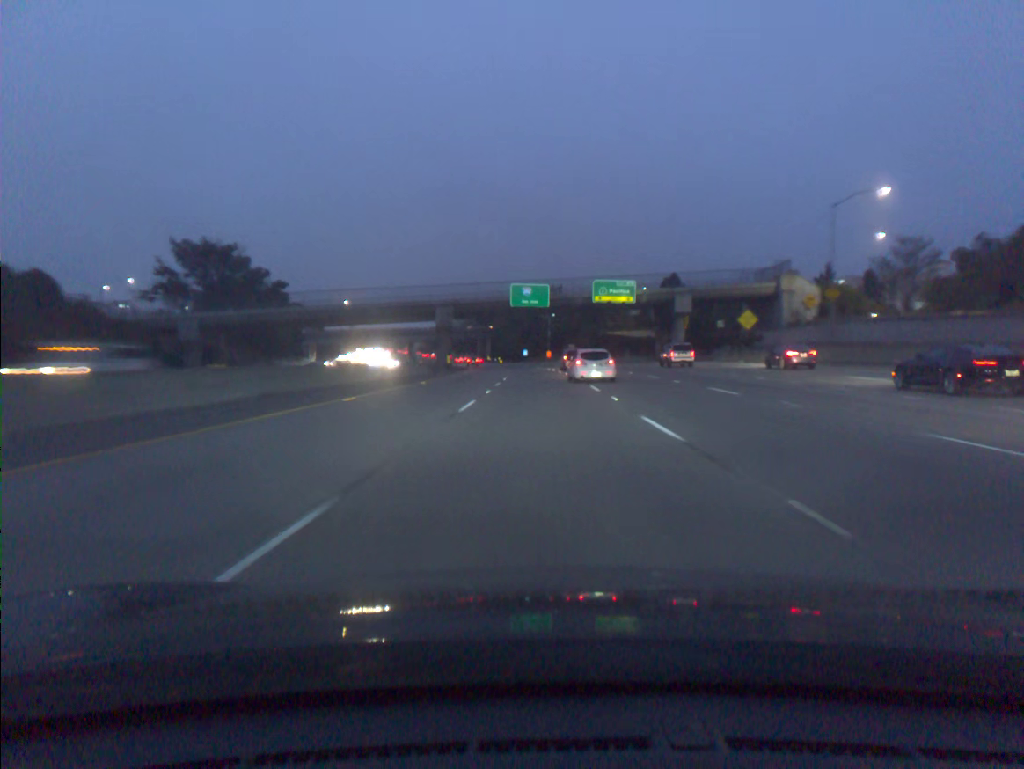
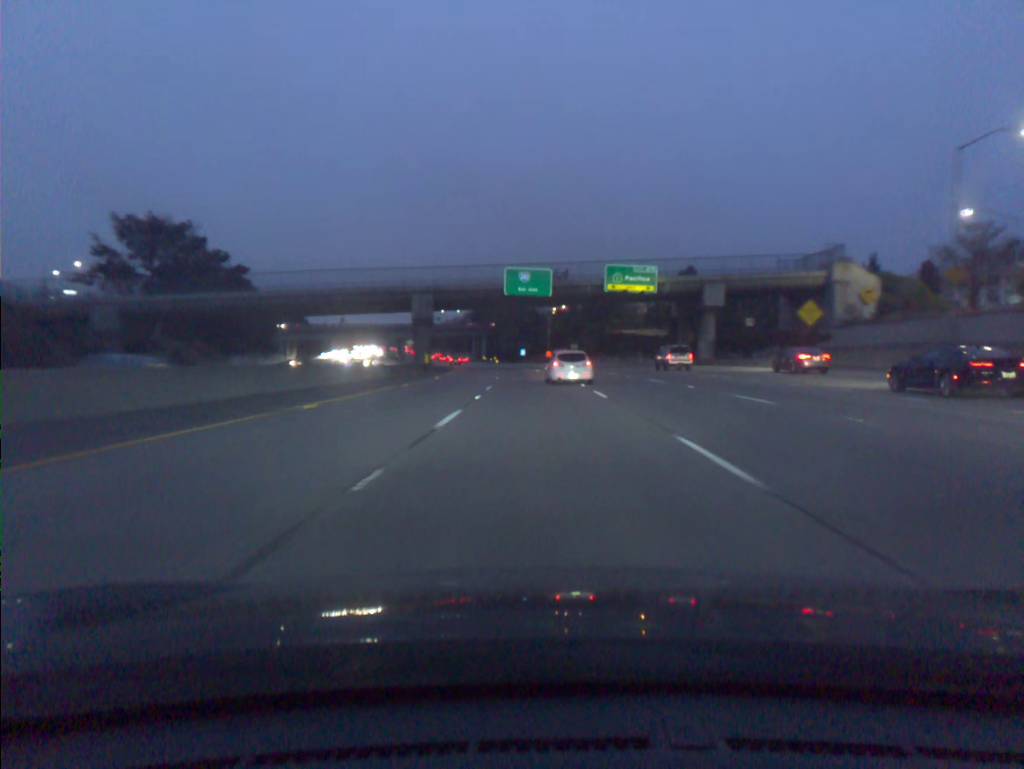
(0.0, +18.1) m; 0°
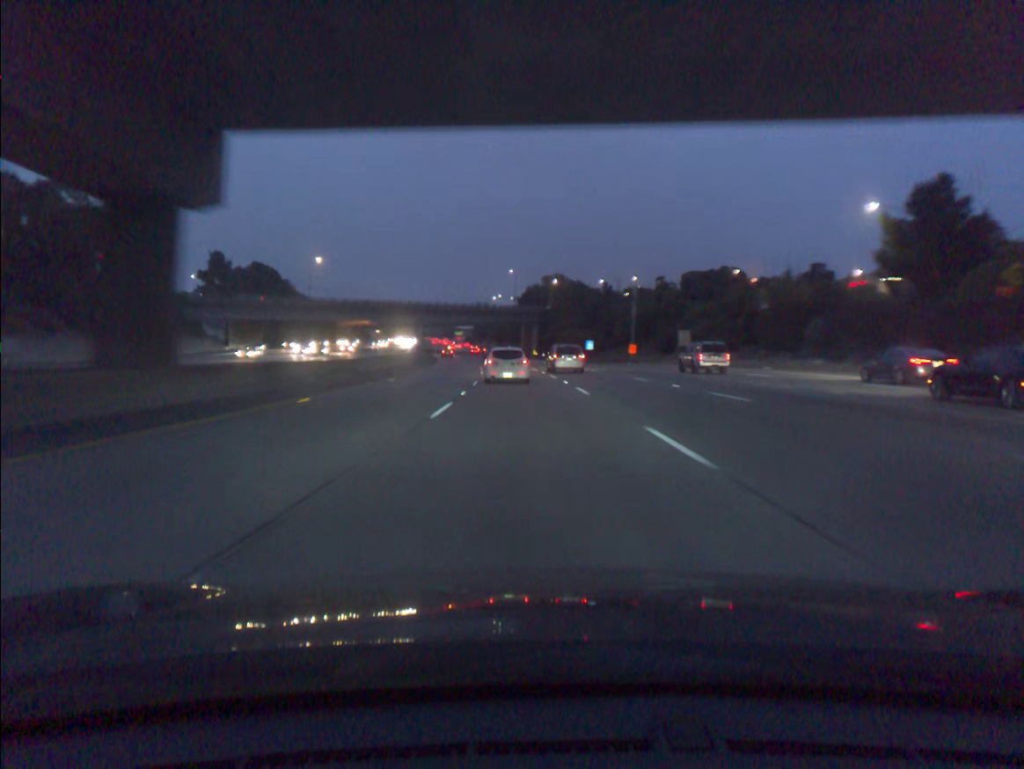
(-1.8, +72.0) m; -4°
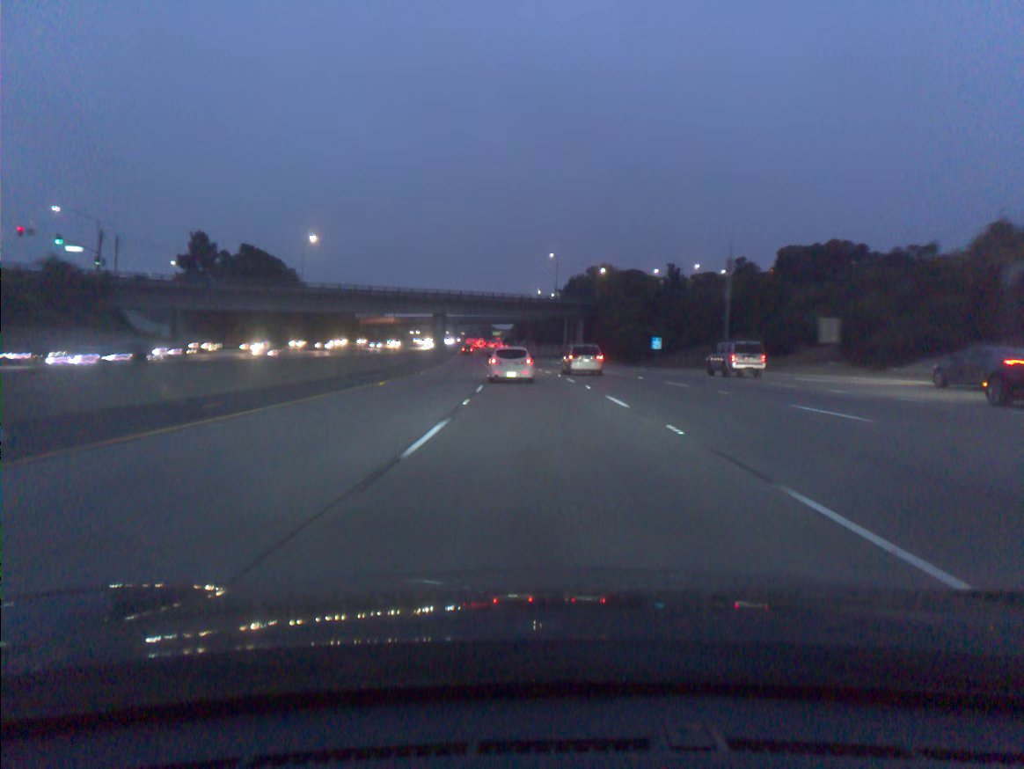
(-1.0, +34.7) m; -3°
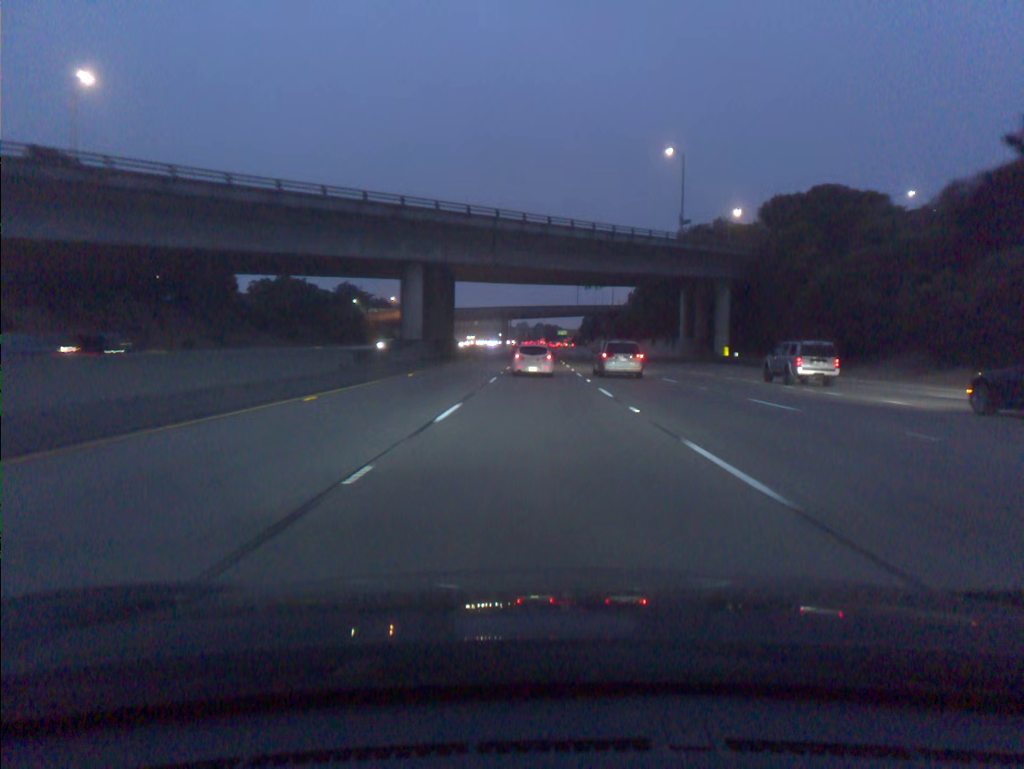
(-3.9, +83.6) m; -5°
